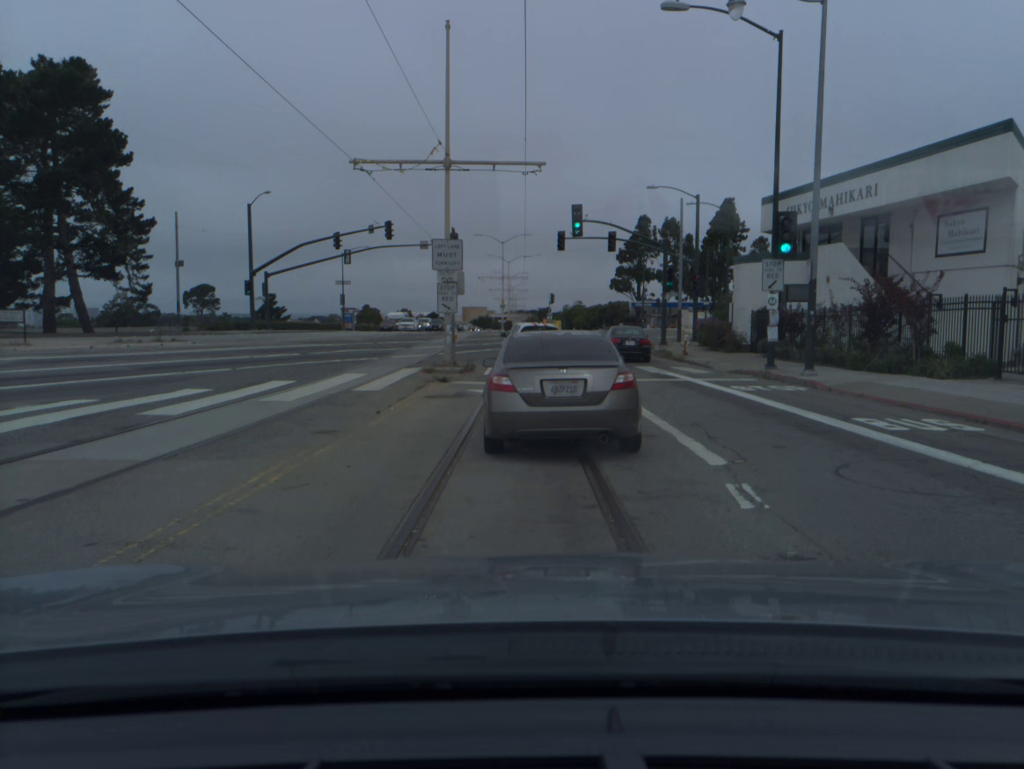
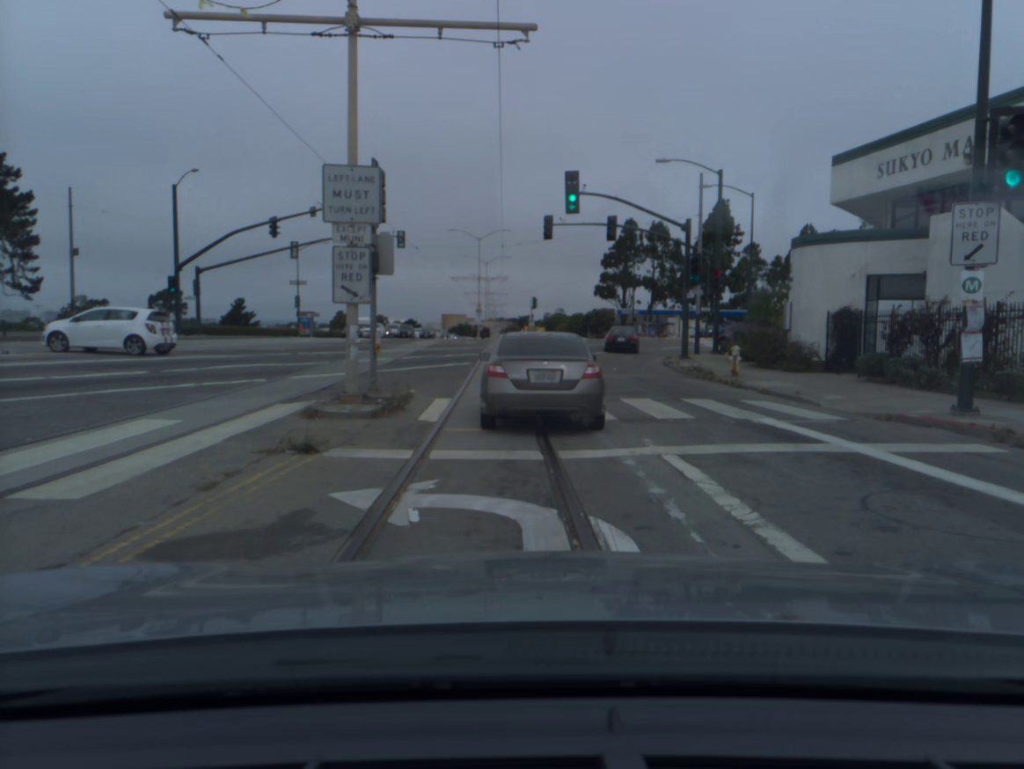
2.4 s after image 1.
(+0.1, +10.9) m; +1°
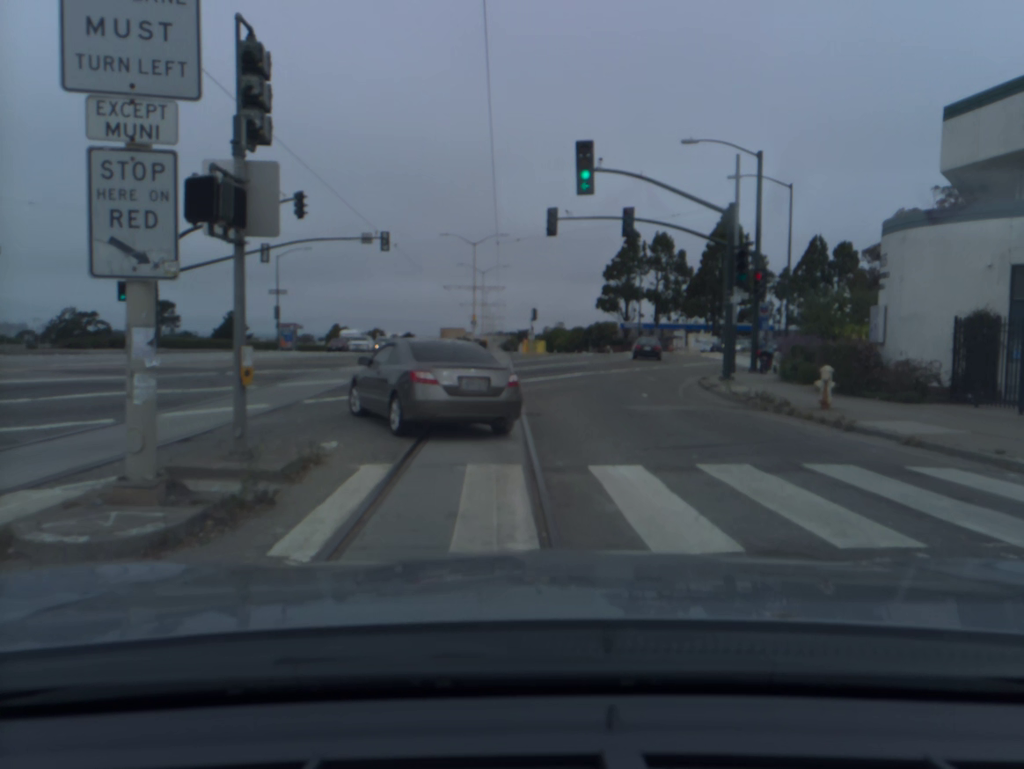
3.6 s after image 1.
(0.0, +7.0) m; 0°
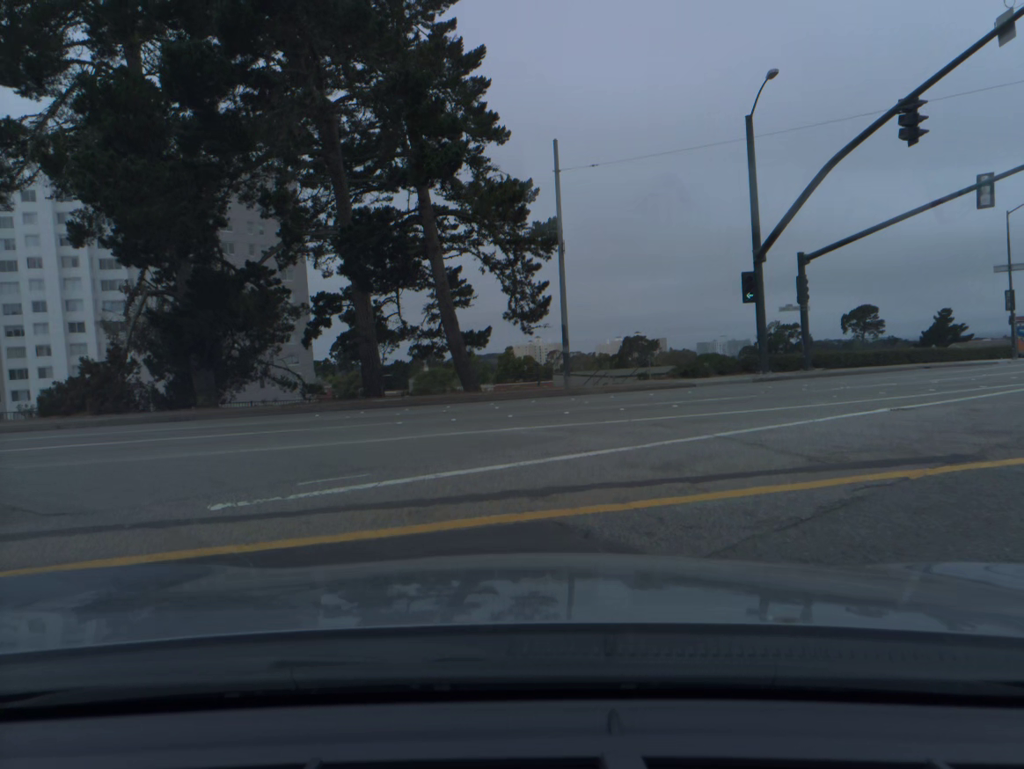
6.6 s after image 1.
(-6.2, +20.5) m; -51°
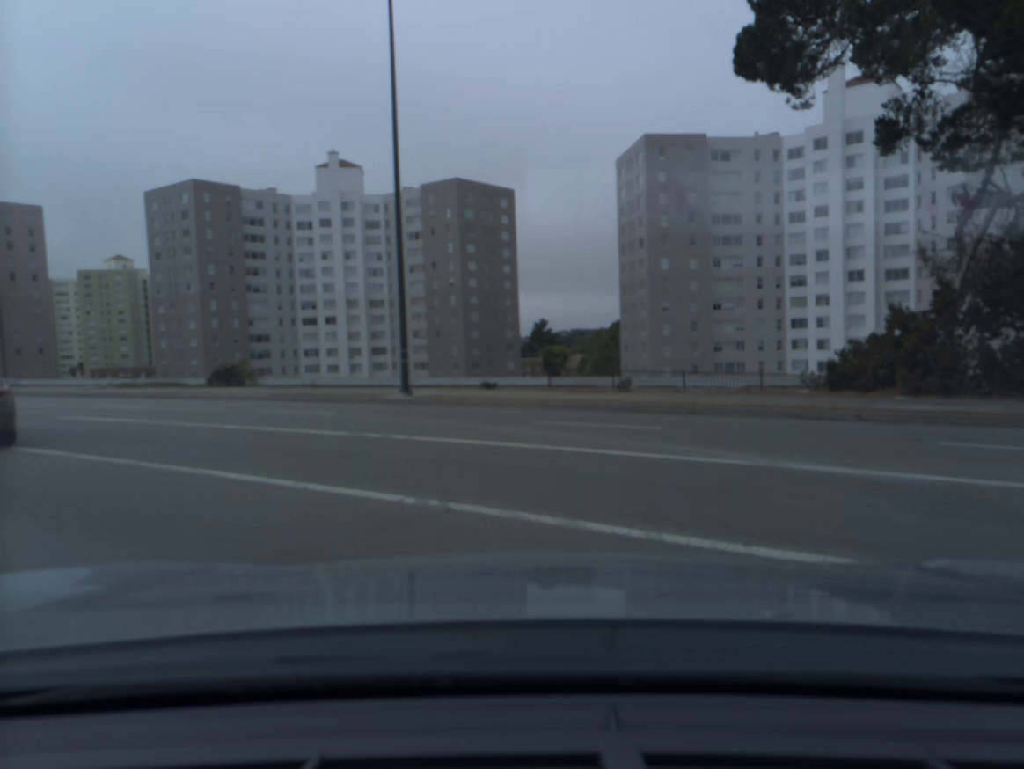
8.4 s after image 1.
(-5.2, +10.2) m; -53°
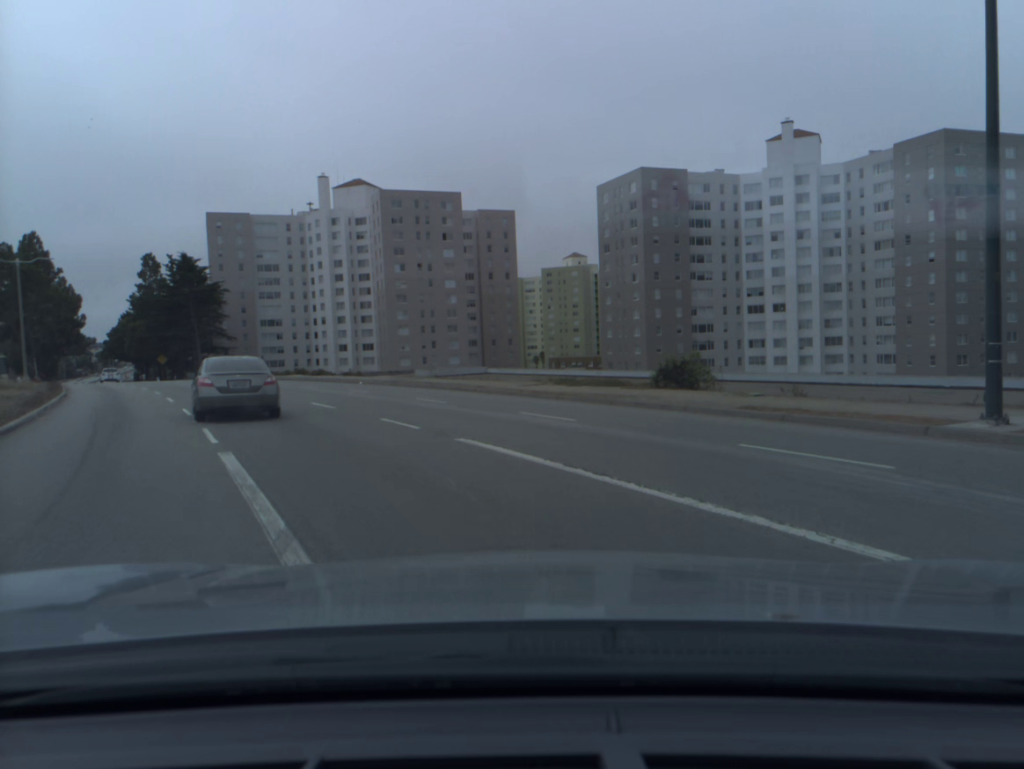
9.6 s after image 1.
(-2.2, +7.6) m; -30°
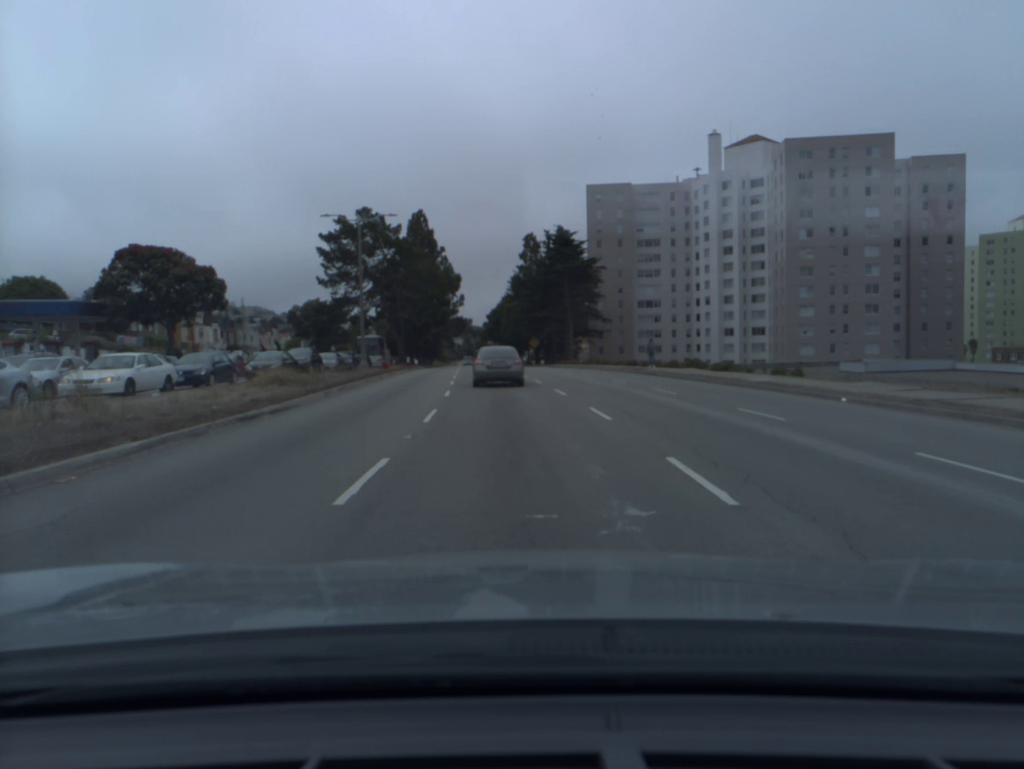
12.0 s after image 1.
(-5.3, +20.4) m; -23°
